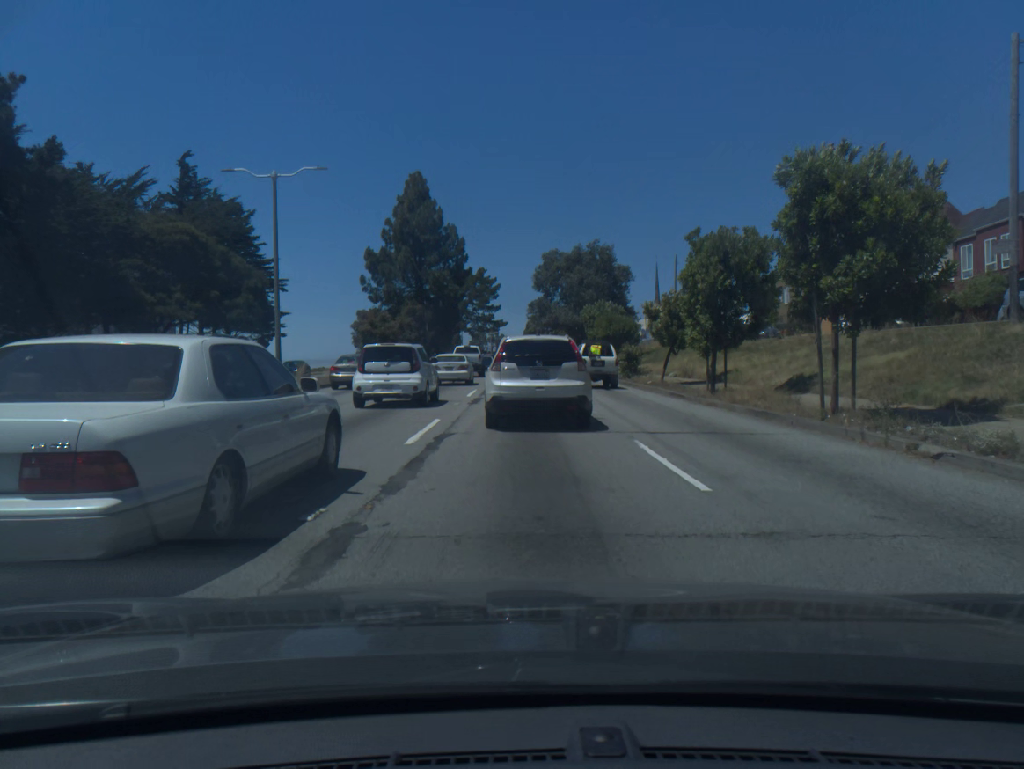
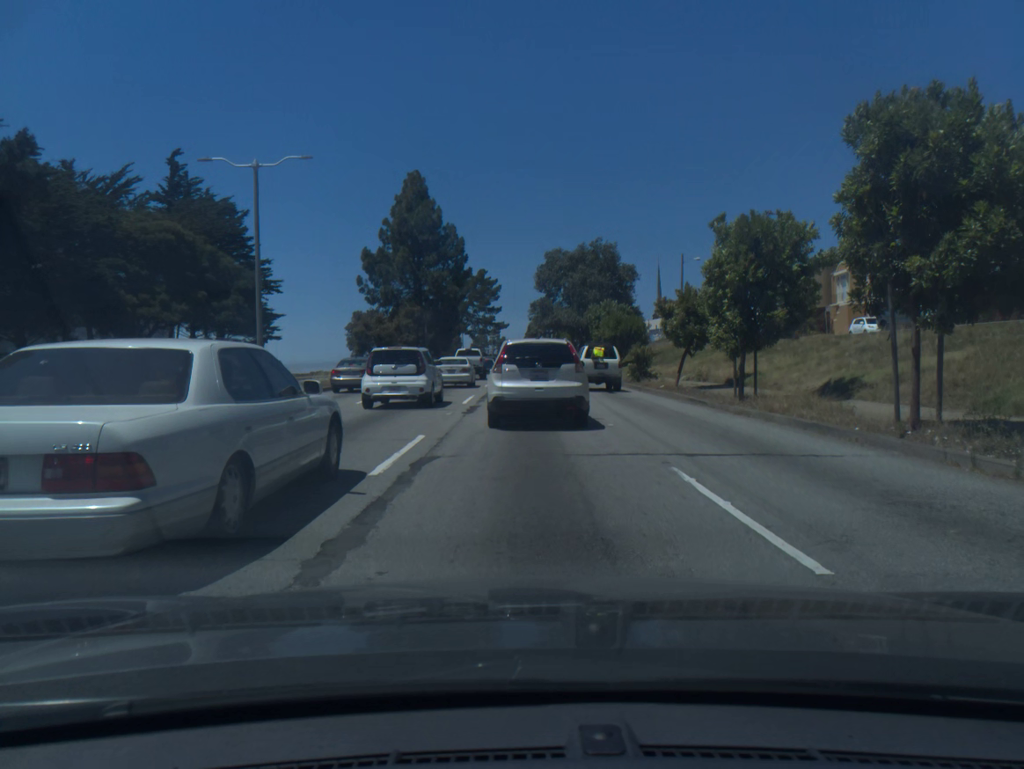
(0.0, +2.7) m; 0°
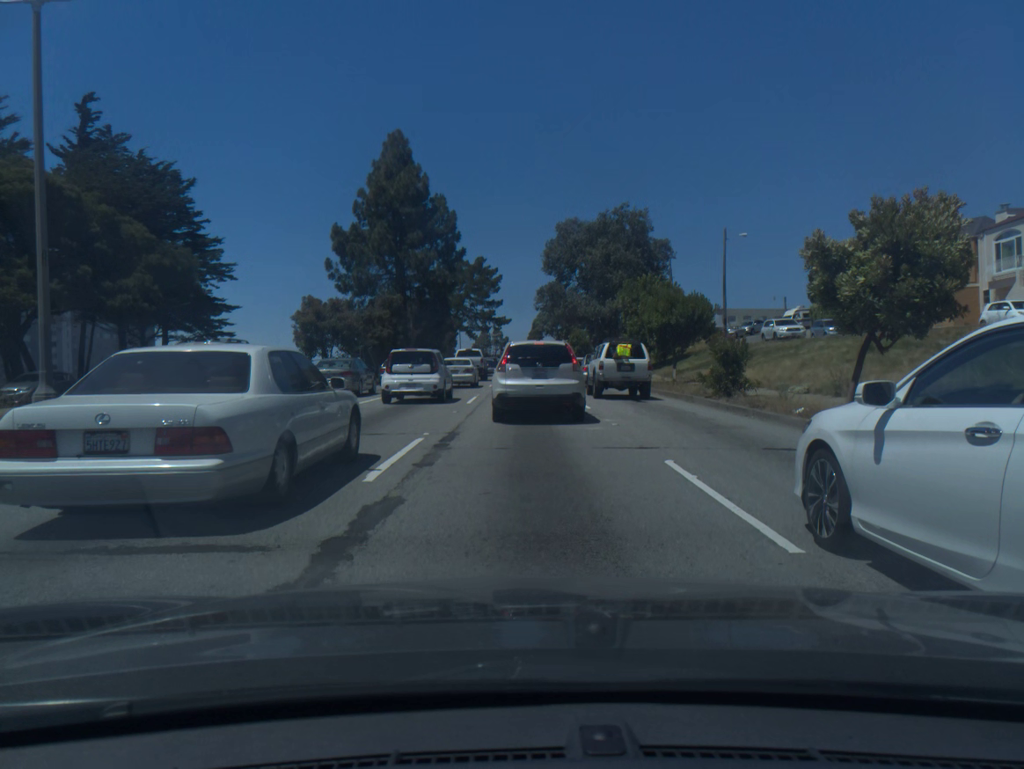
(-0.1, +14.5) m; -1°
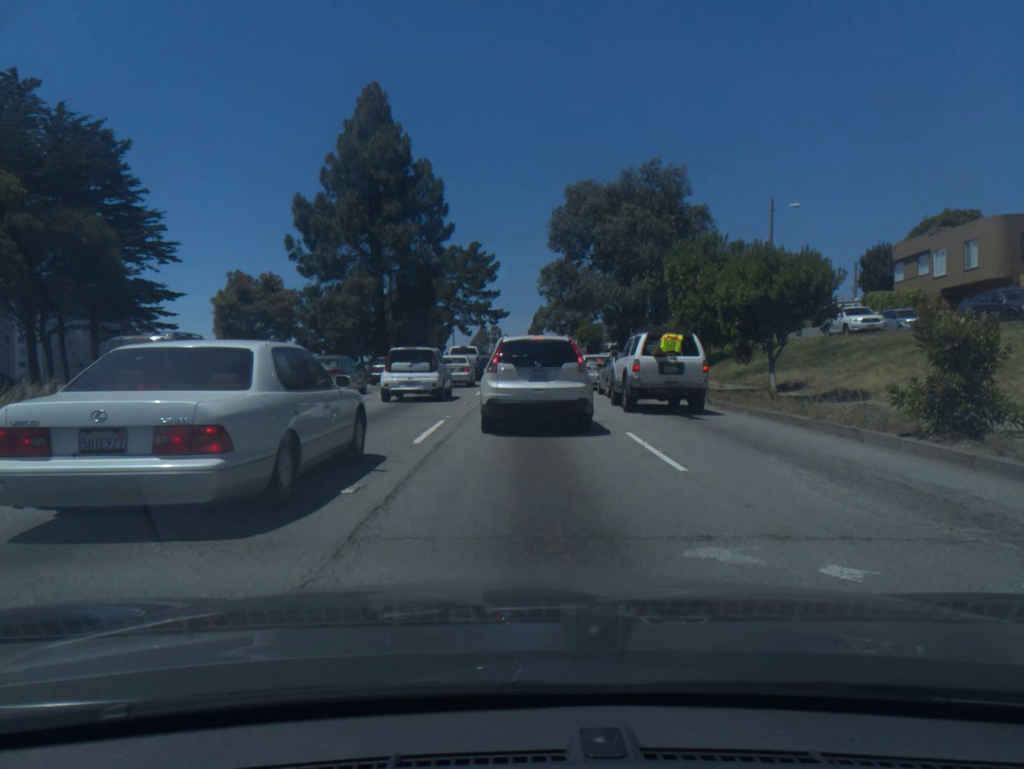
(0.0, +11.3) m; 0°
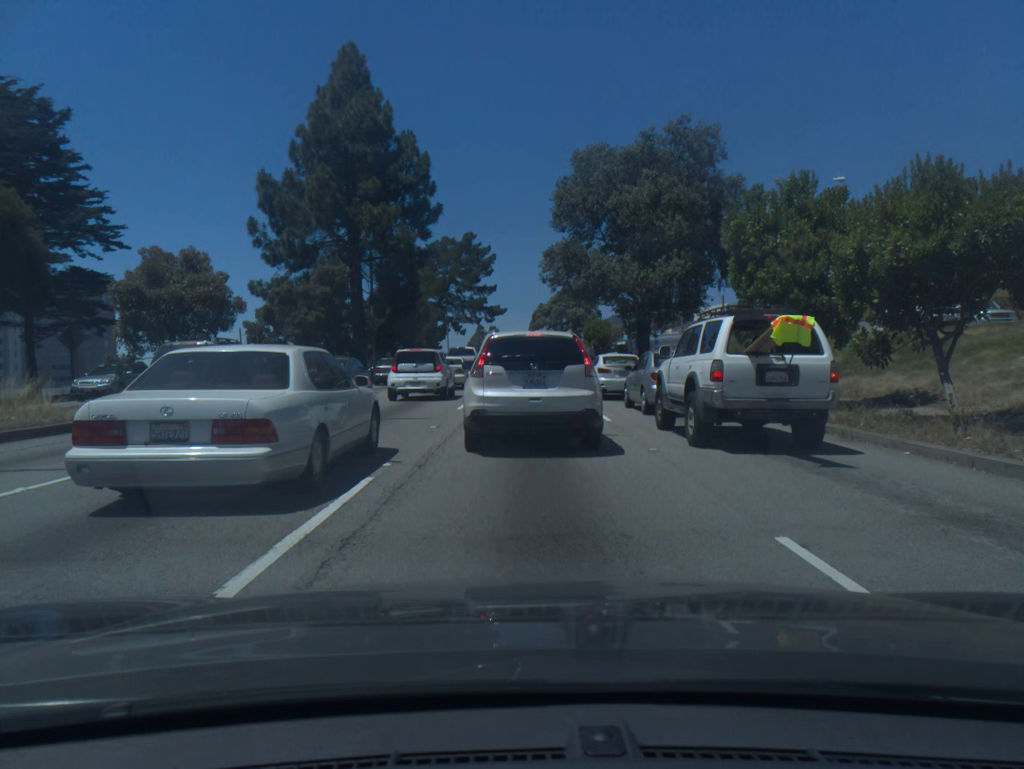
(+0.1, +7.6) m; +1°
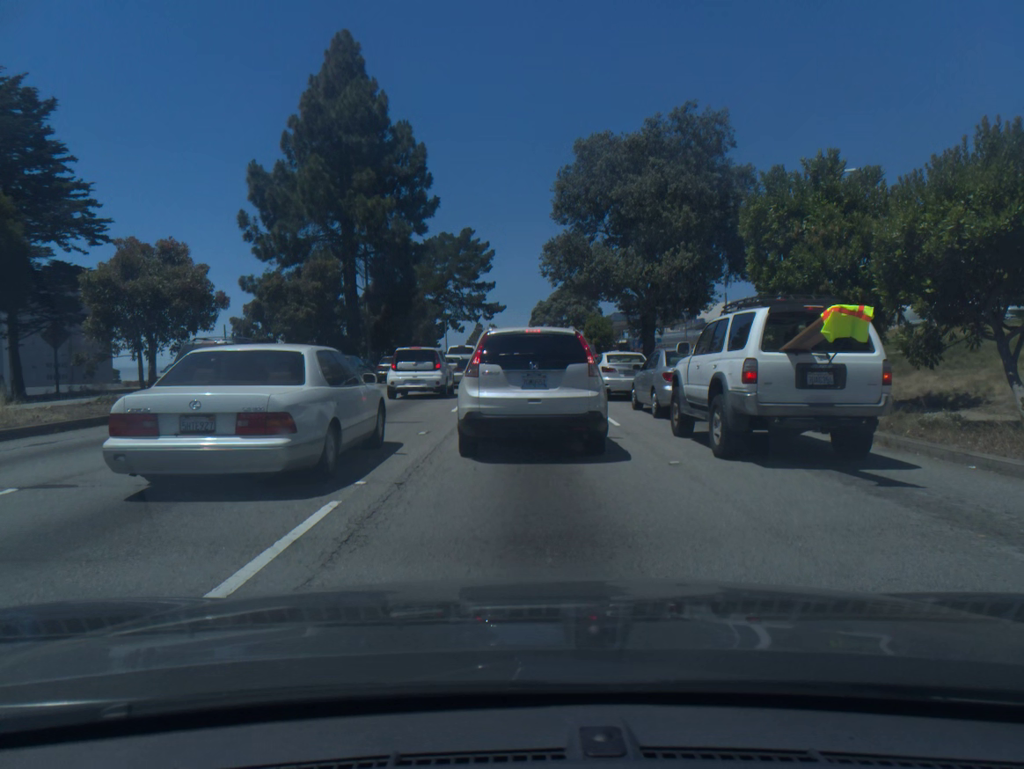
(0.0, +1.5) m; +1°
